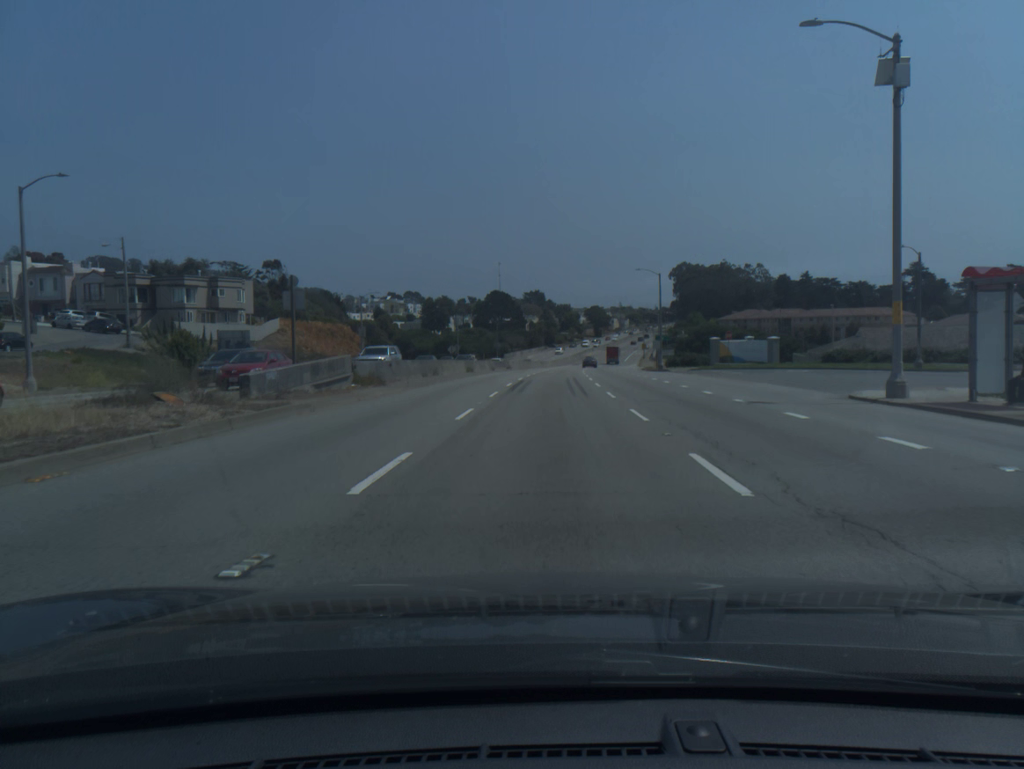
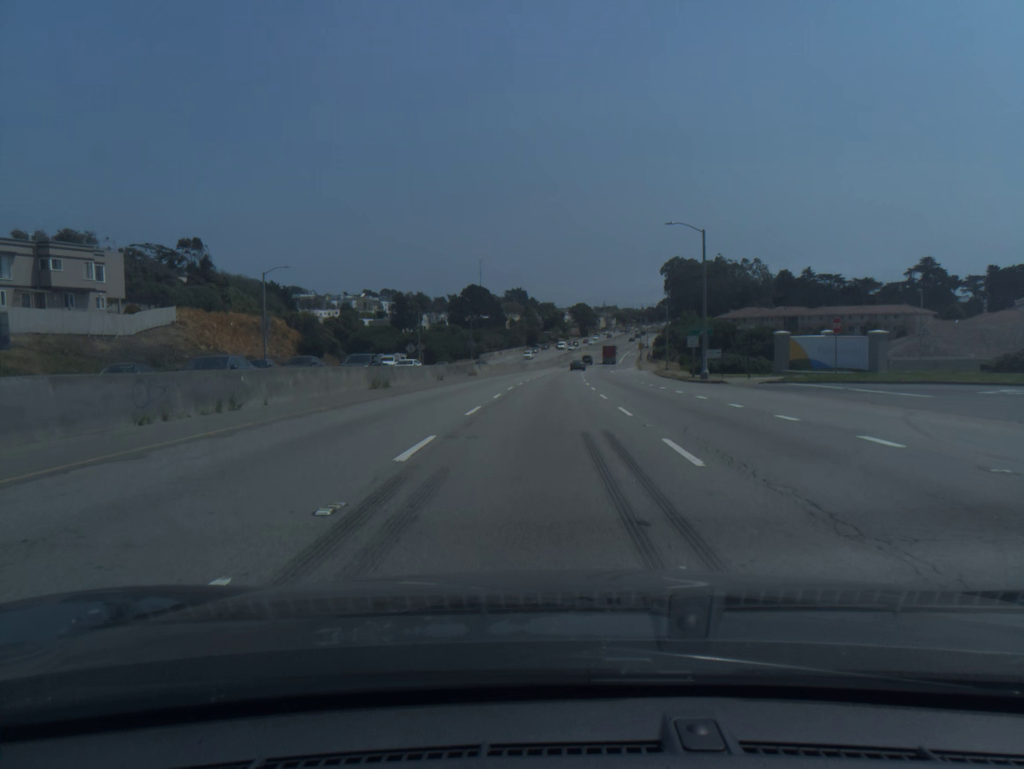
(+0.3, +27.6) m; +1°
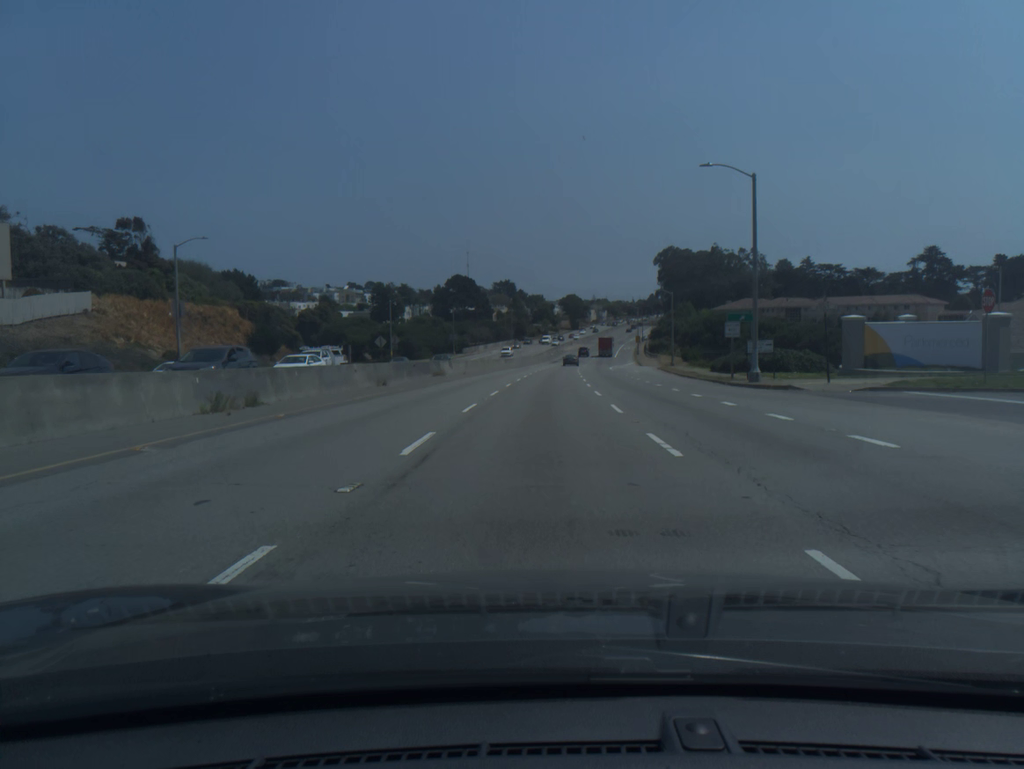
(+0.1, +13.9) m; +1°
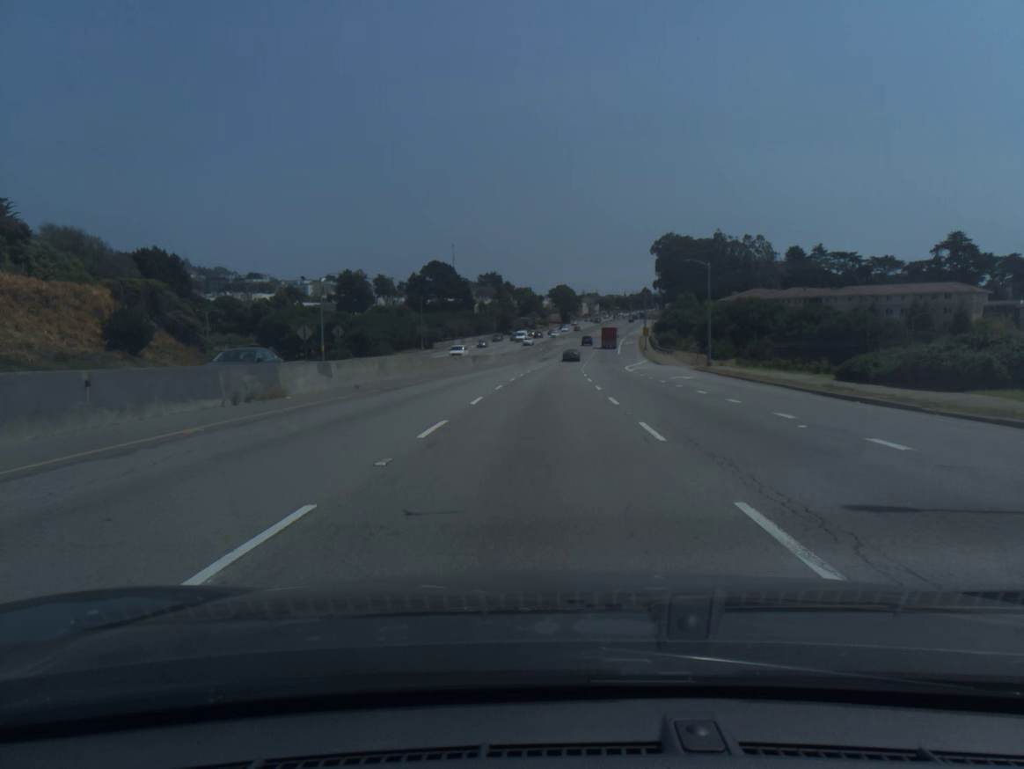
(+0.2, +28.1) m; +1°
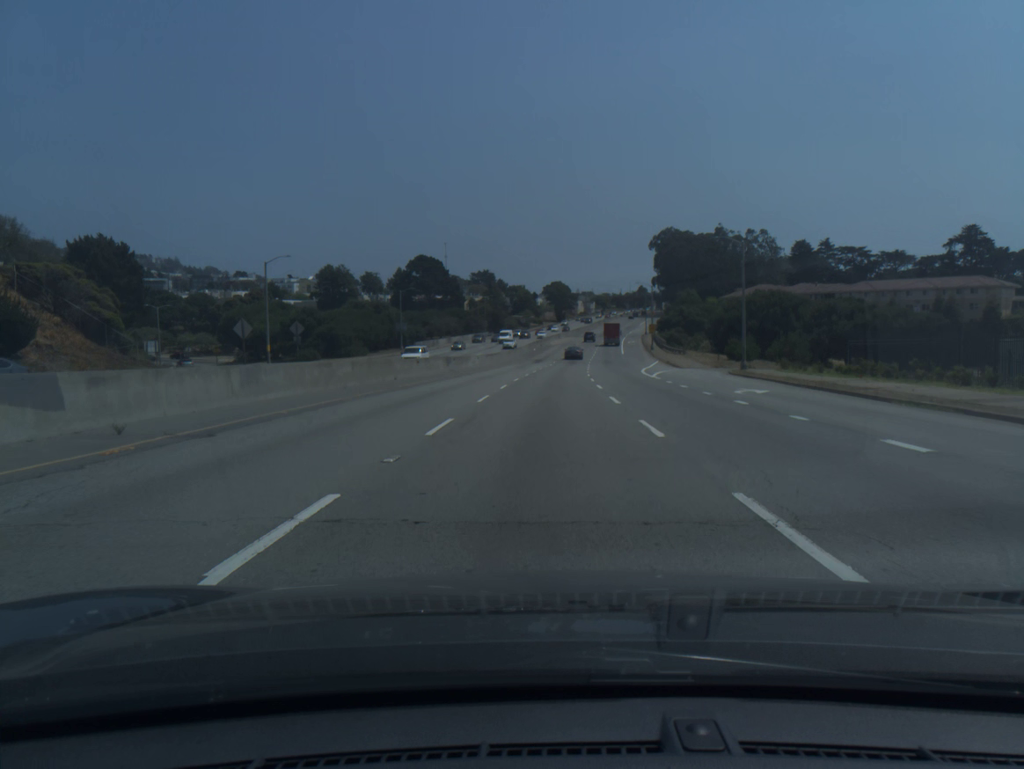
(0.0, +14.2) m; 0°
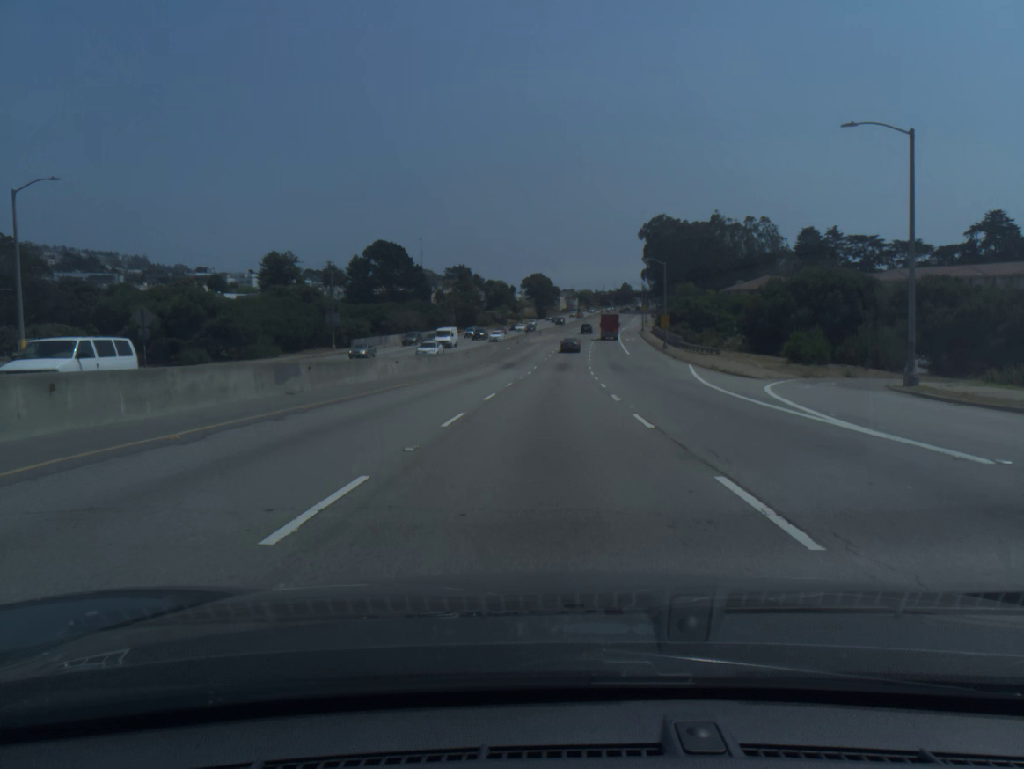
(+0.4, +28.7) m; +2°
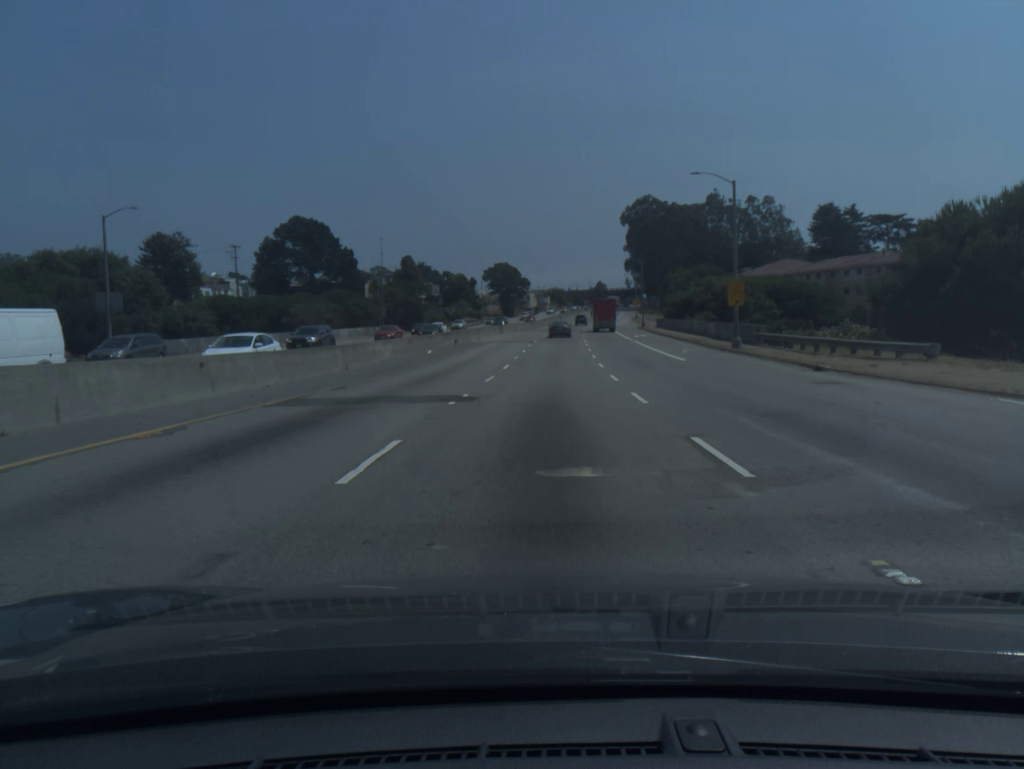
(+0.9, +42.4) m; +2°
